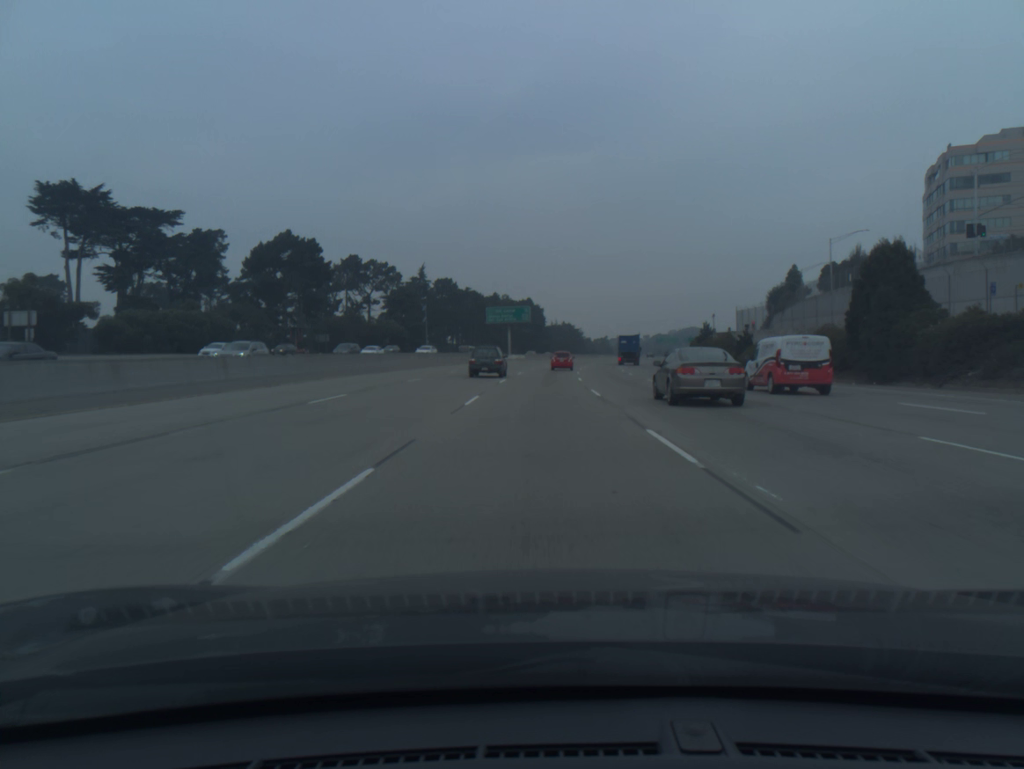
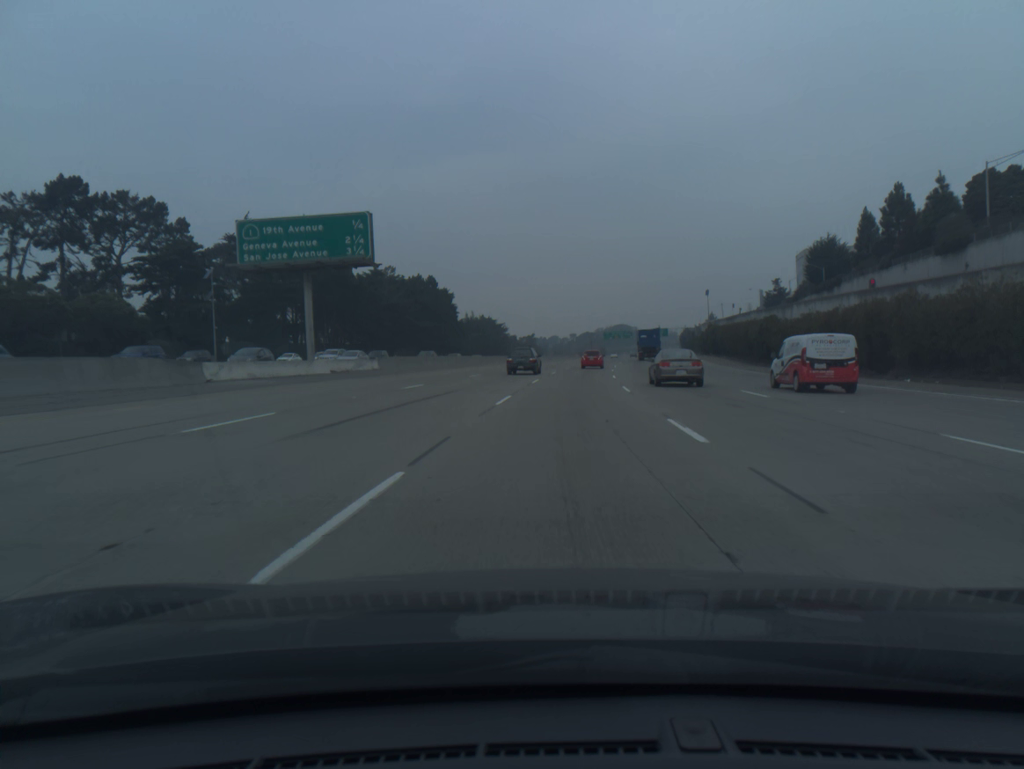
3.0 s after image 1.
(+2.6, +85.5) m; +6°
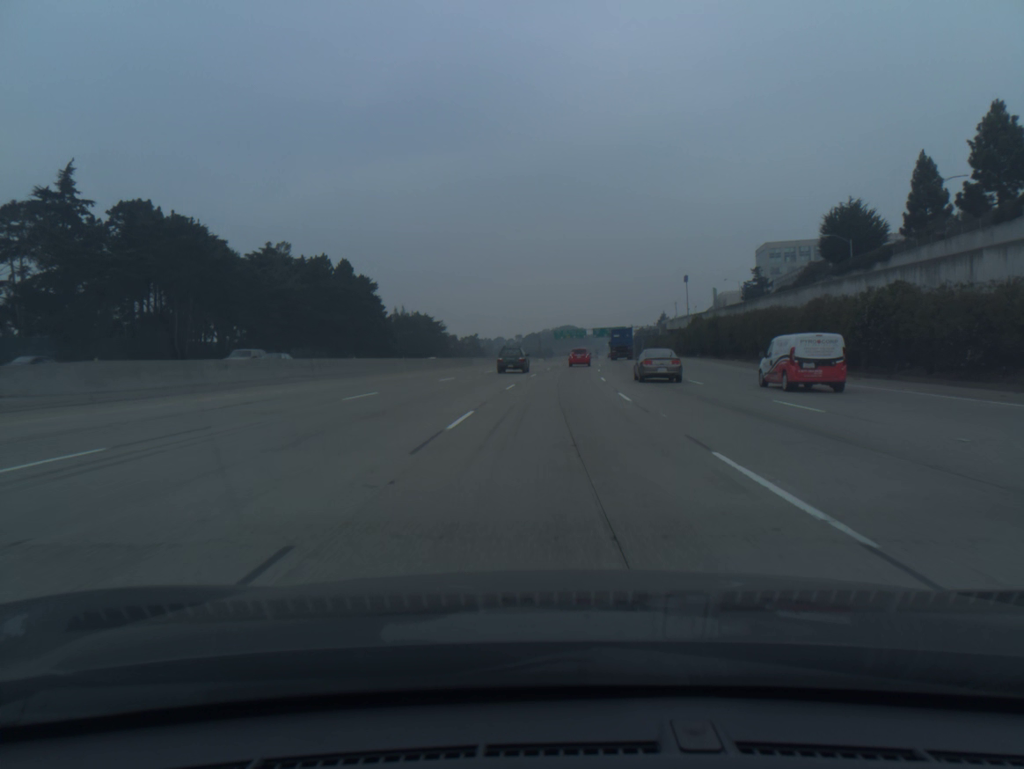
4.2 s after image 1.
(+1.2, +34.3) m; +4°
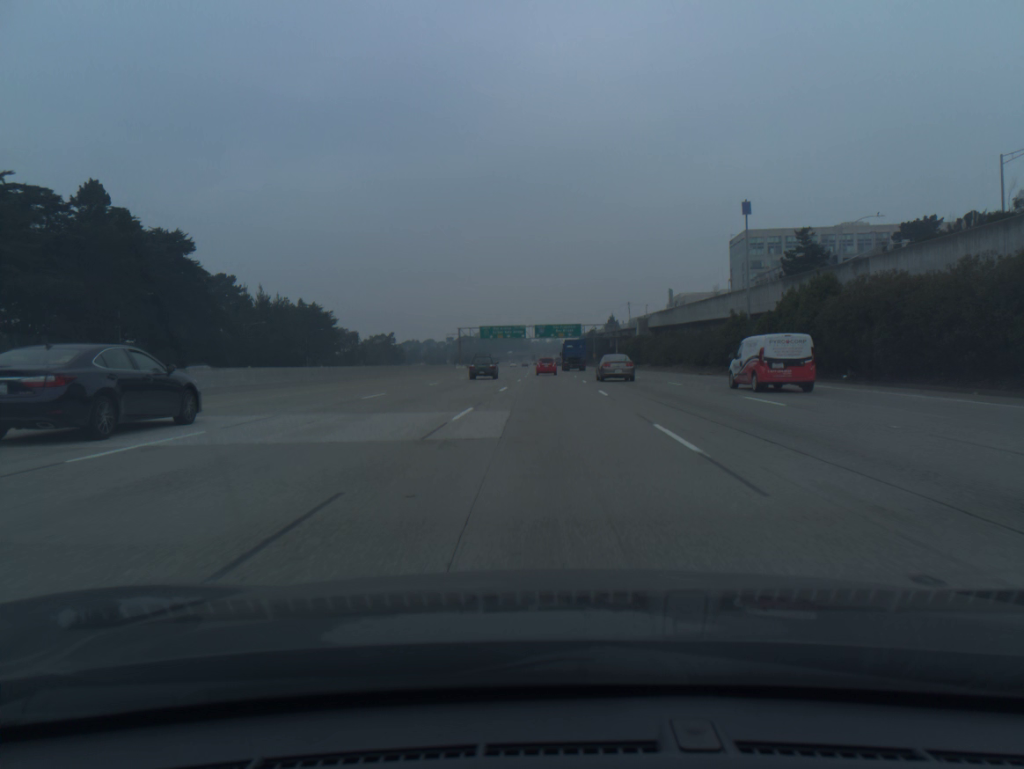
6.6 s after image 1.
(+3.2, +69.0) m; +5°
